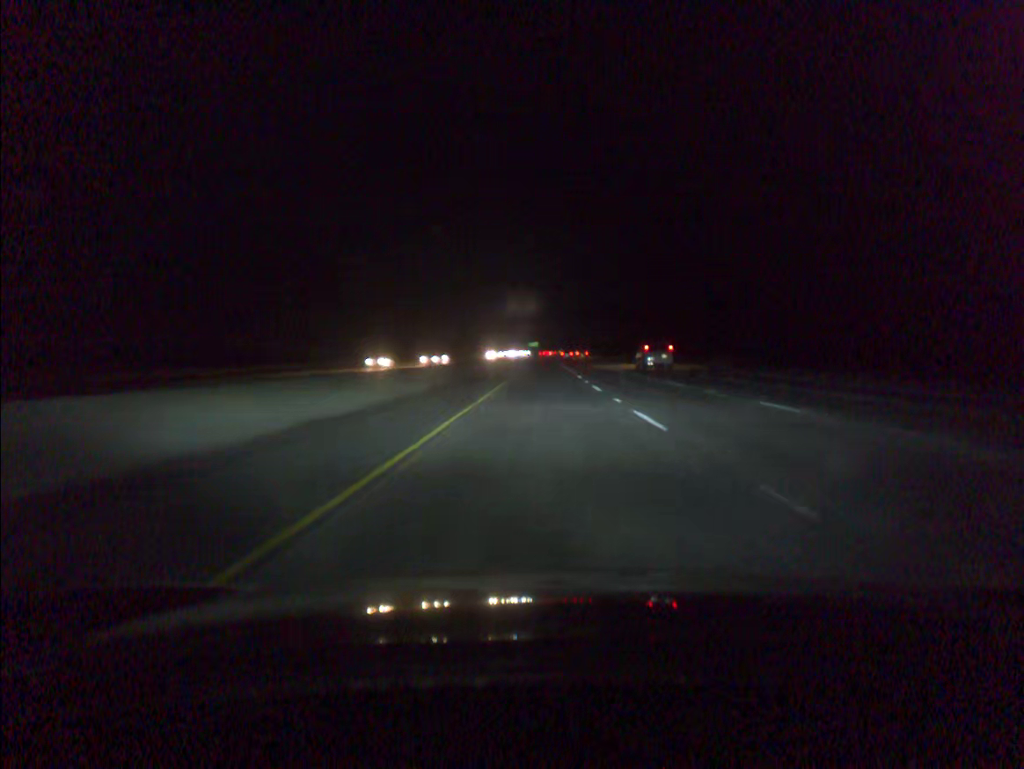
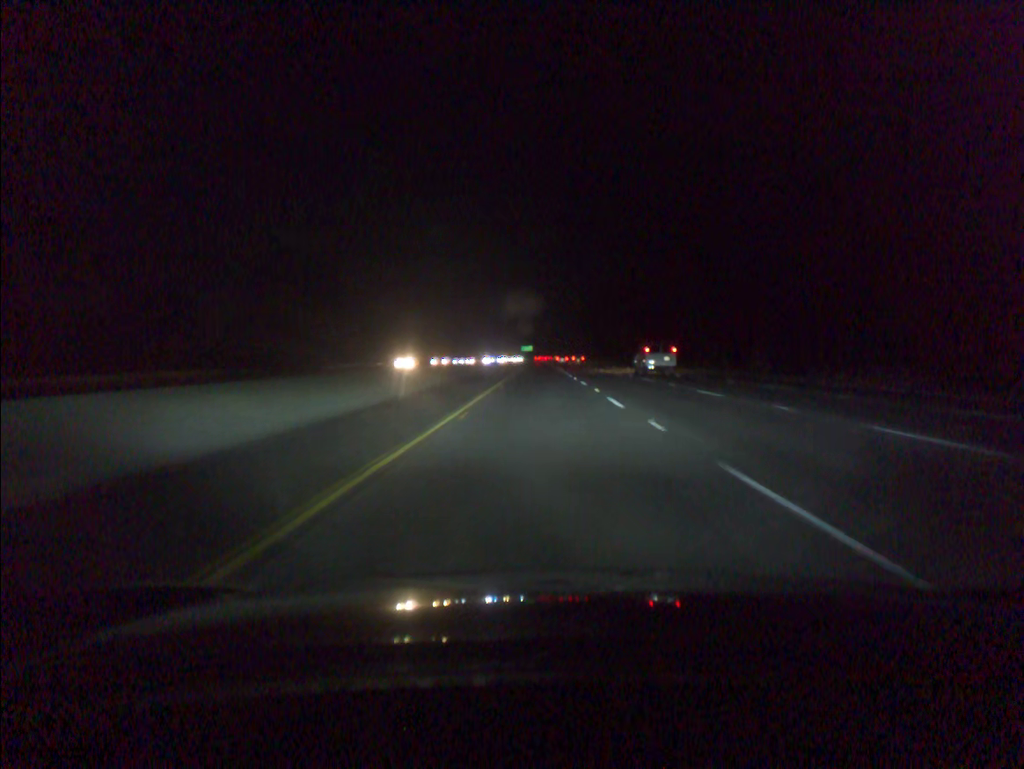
(+0.2, +80.8) m; 0°
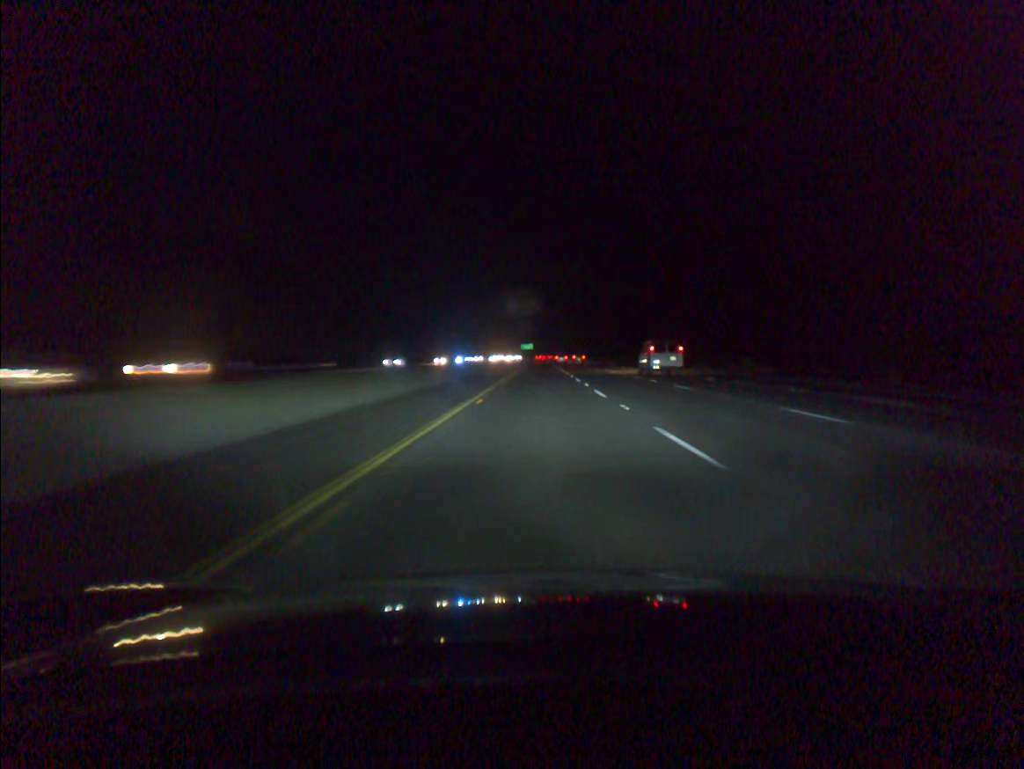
(0.0, +38.9) m; 0°
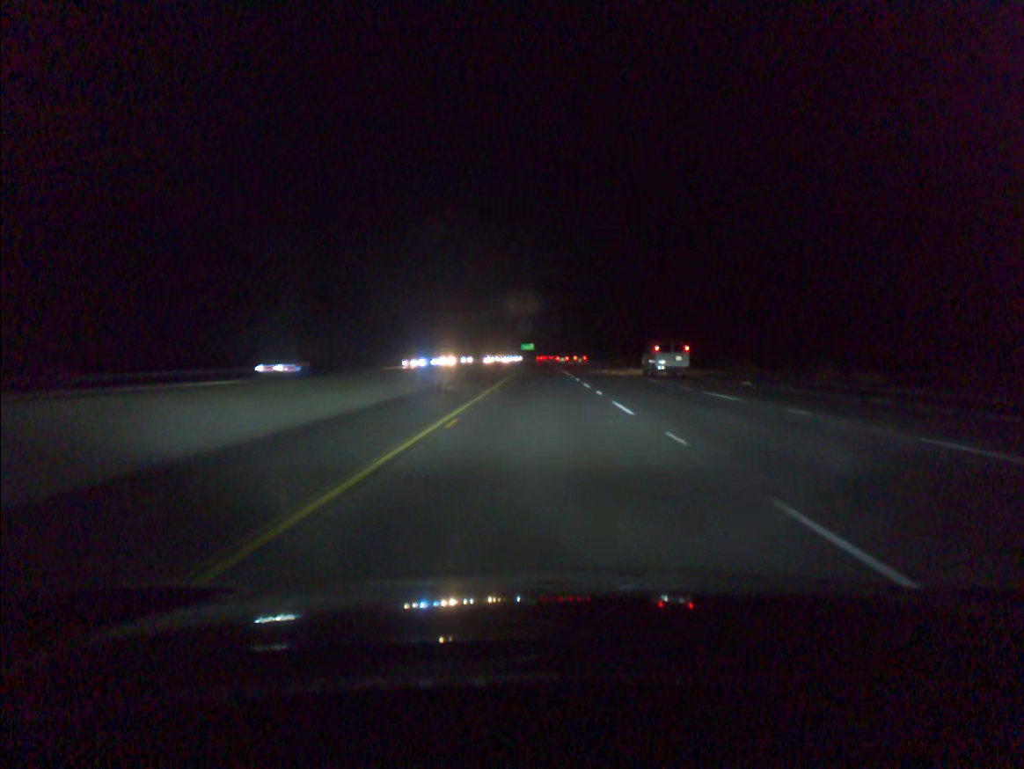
(0.0, +21.2) m; 0°
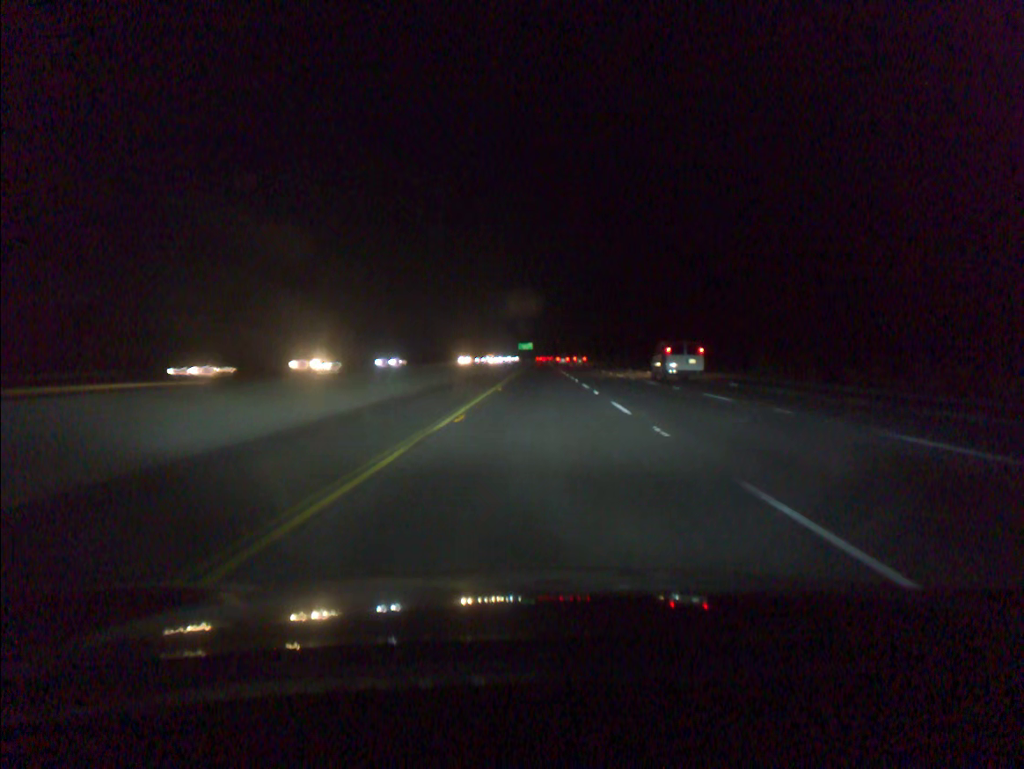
(-0.1, +42.5) m; 0°
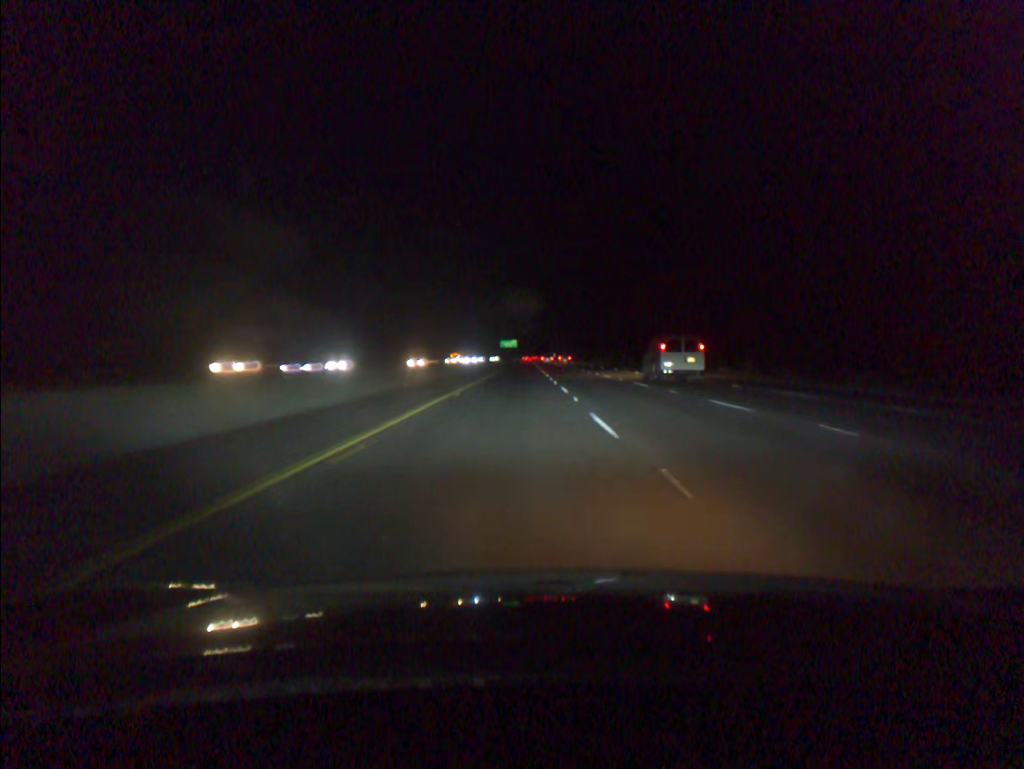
(+0.7, +63.9) m; +1°
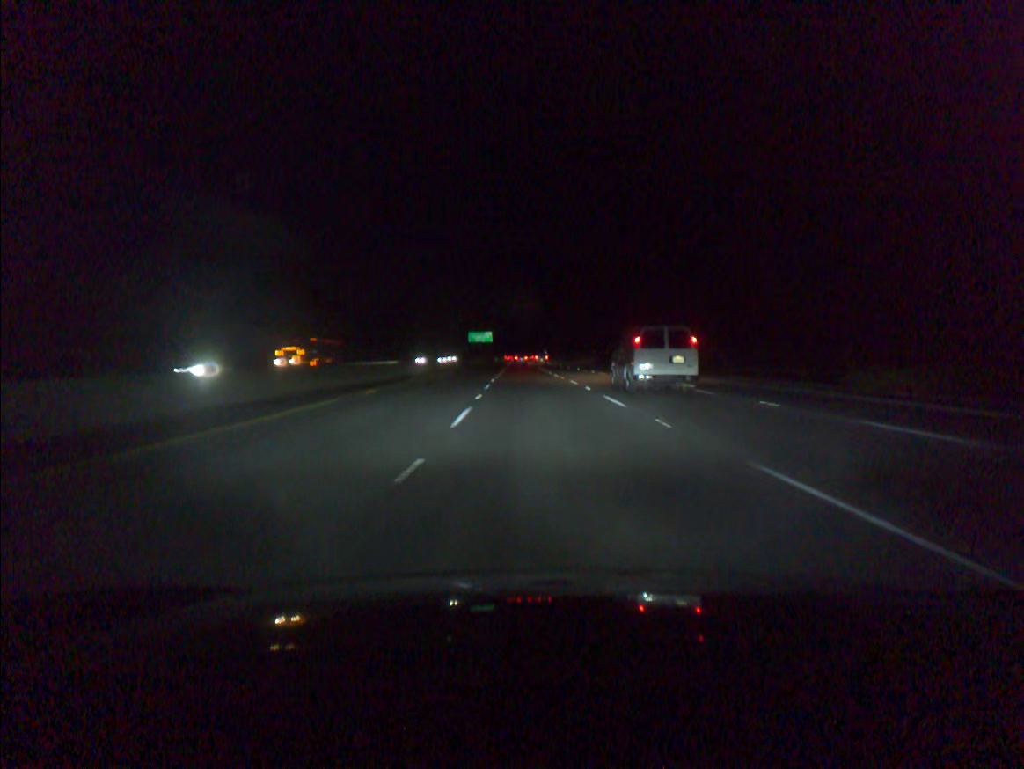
(+0.7, +100.9) m; +1°
